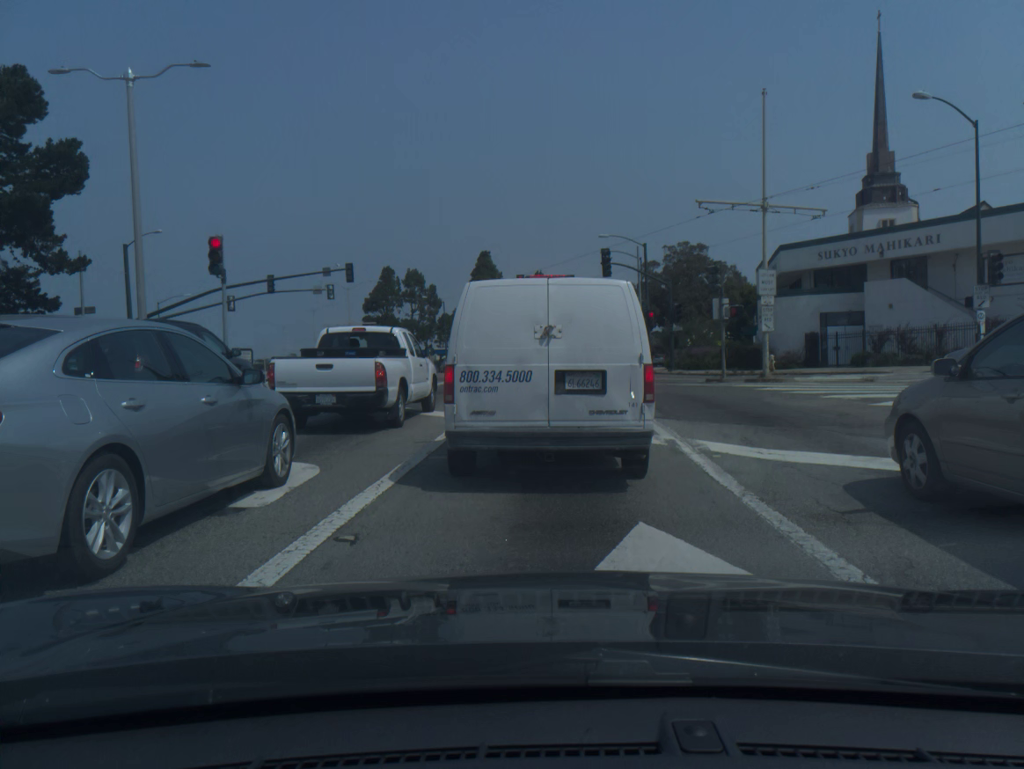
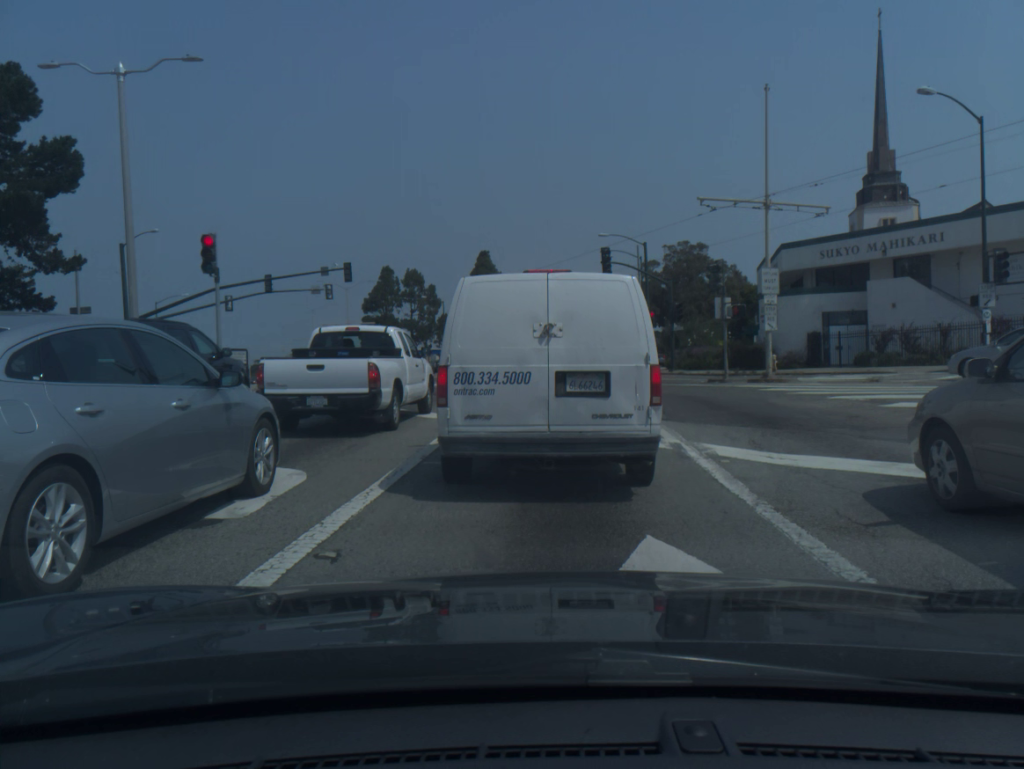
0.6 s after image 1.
(0.0, +0.5) m; 0°
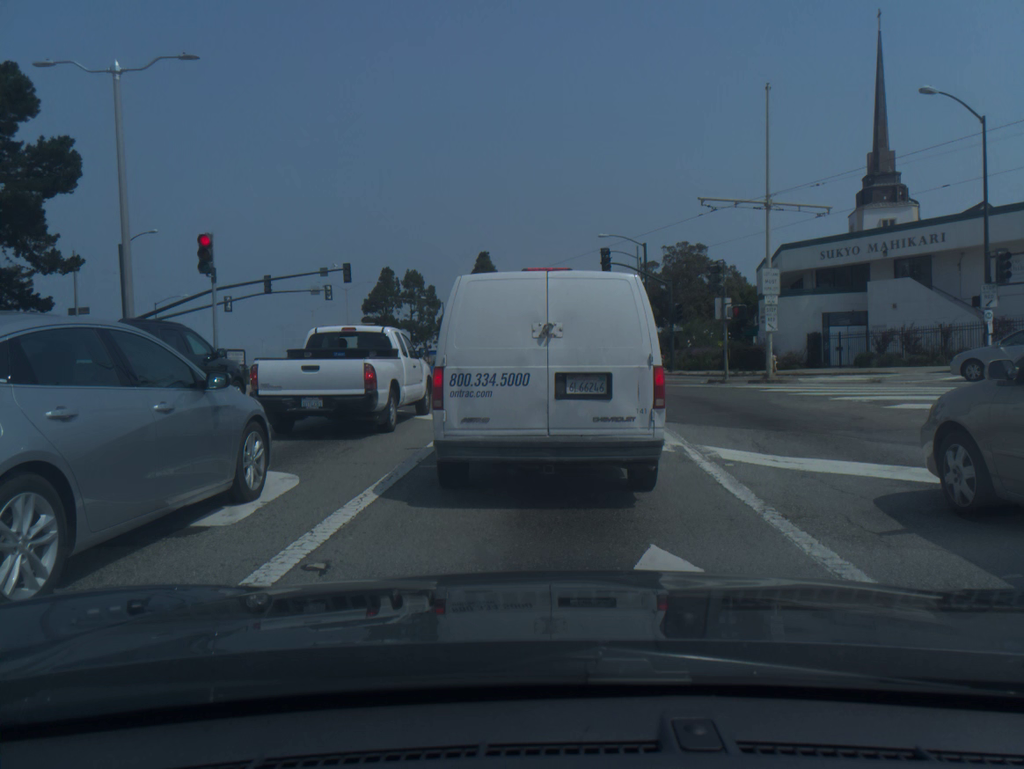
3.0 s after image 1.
(0.0, +0.2) m; 0°
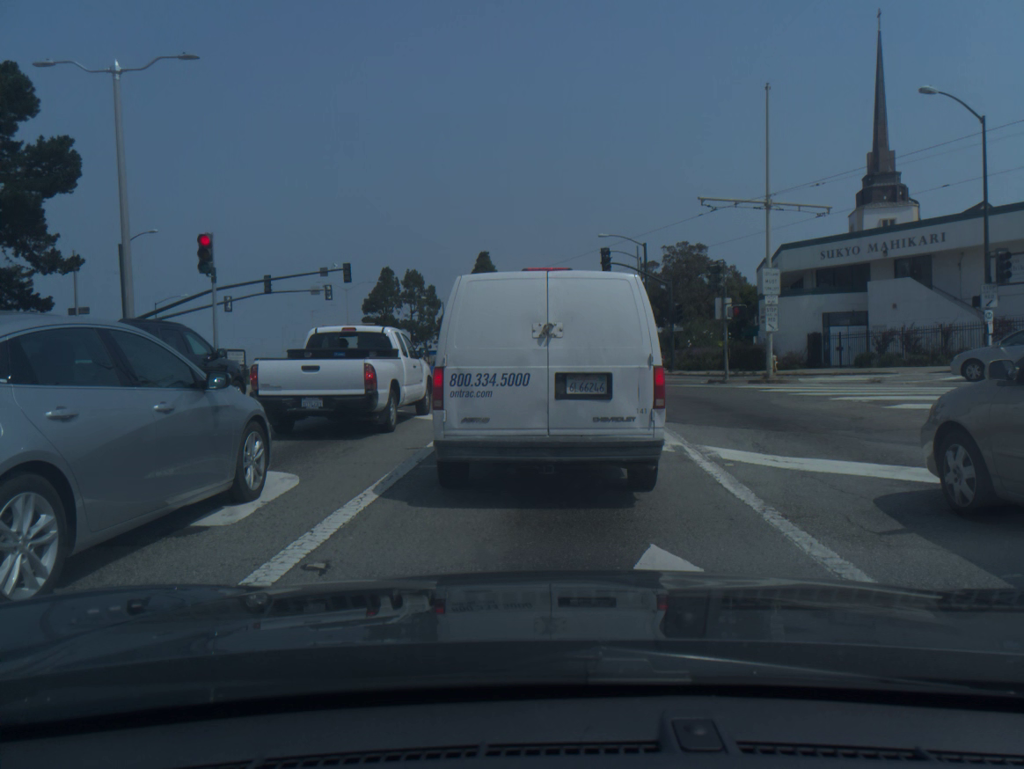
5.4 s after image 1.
(0.0, 0.0) m; 0°
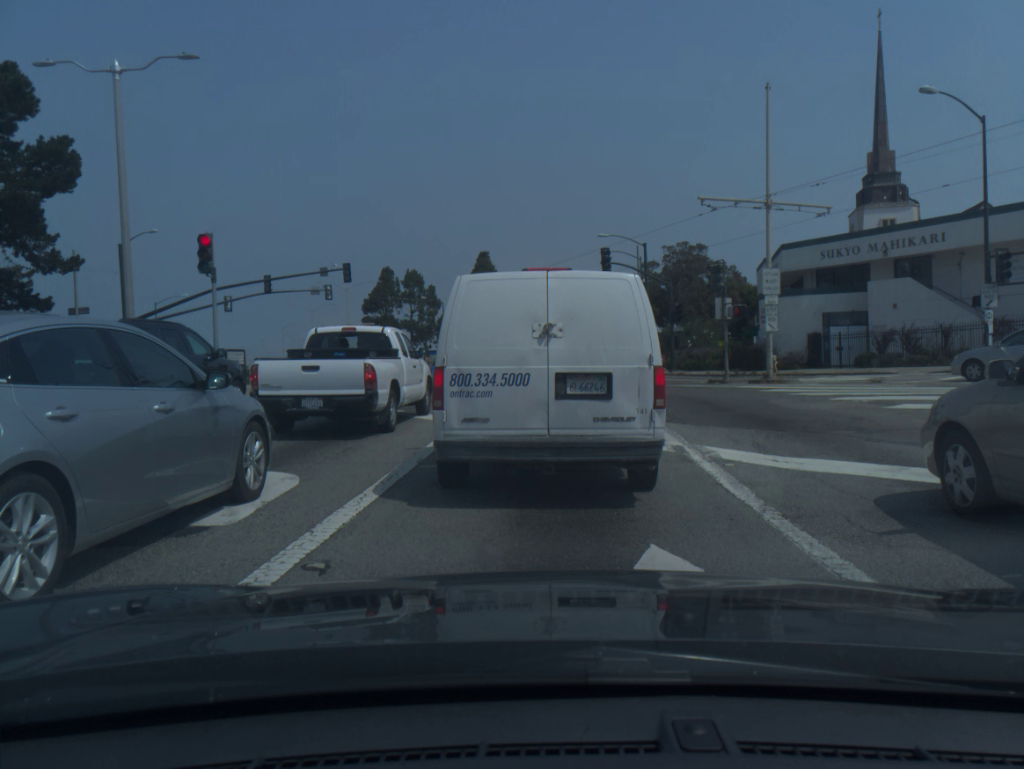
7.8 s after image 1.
(0.0, 0.0) m; 0°
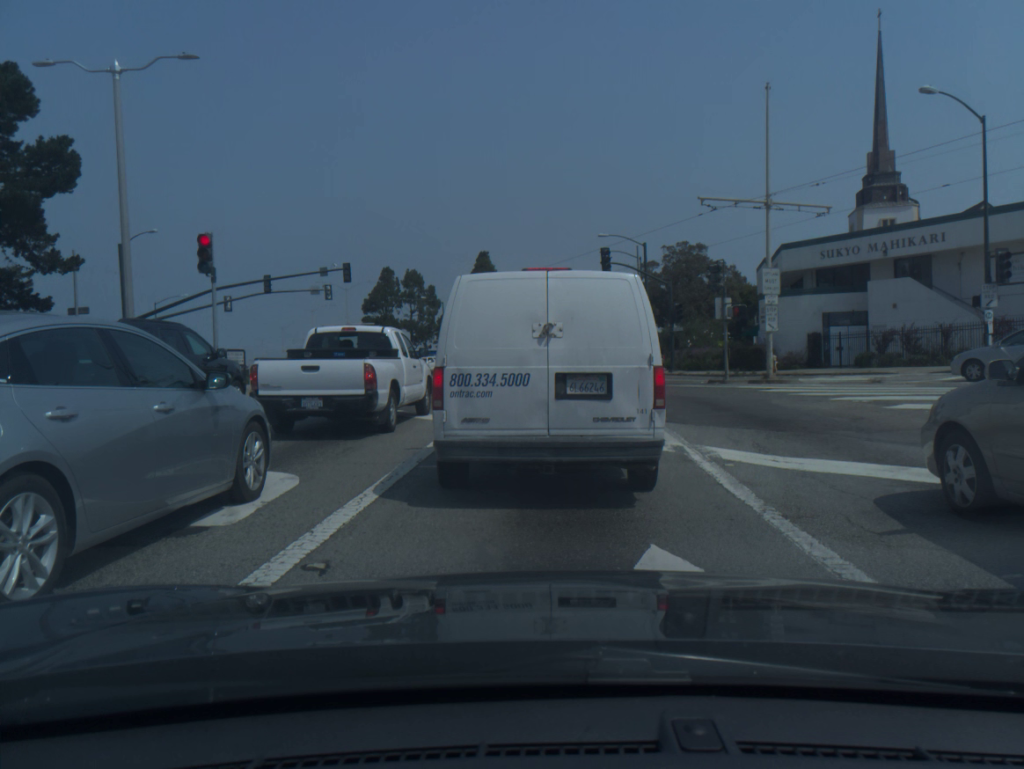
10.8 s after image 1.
(0.0, 0.0) m; 0°
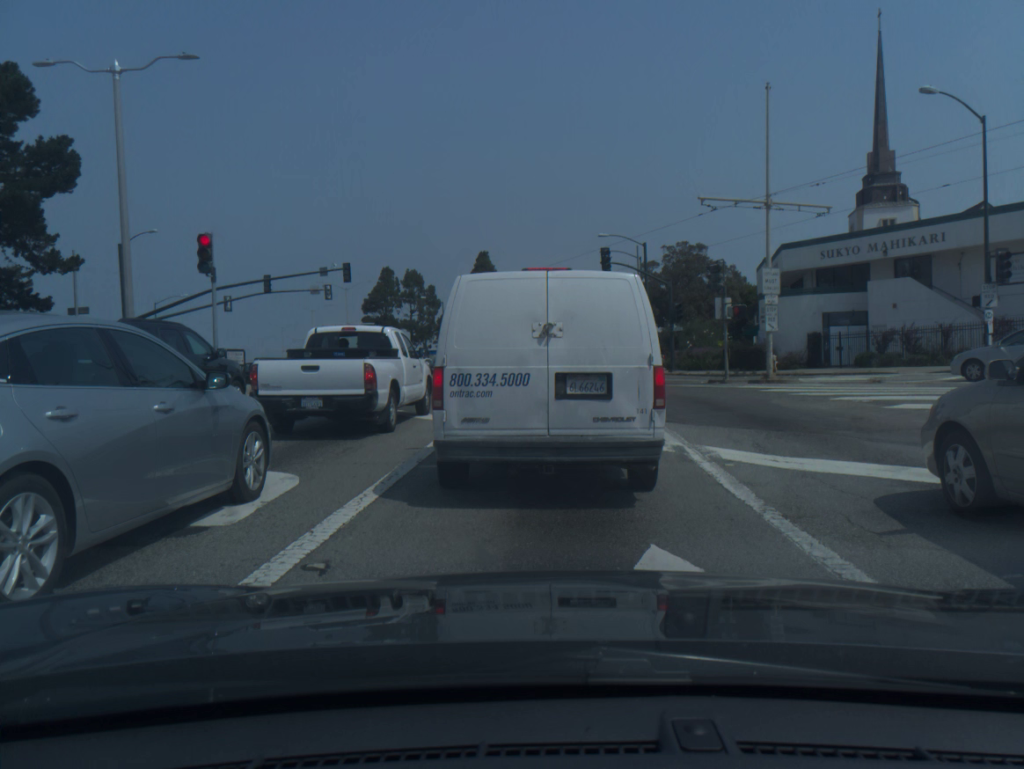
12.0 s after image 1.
(0.0, 0.0) m; 0°
